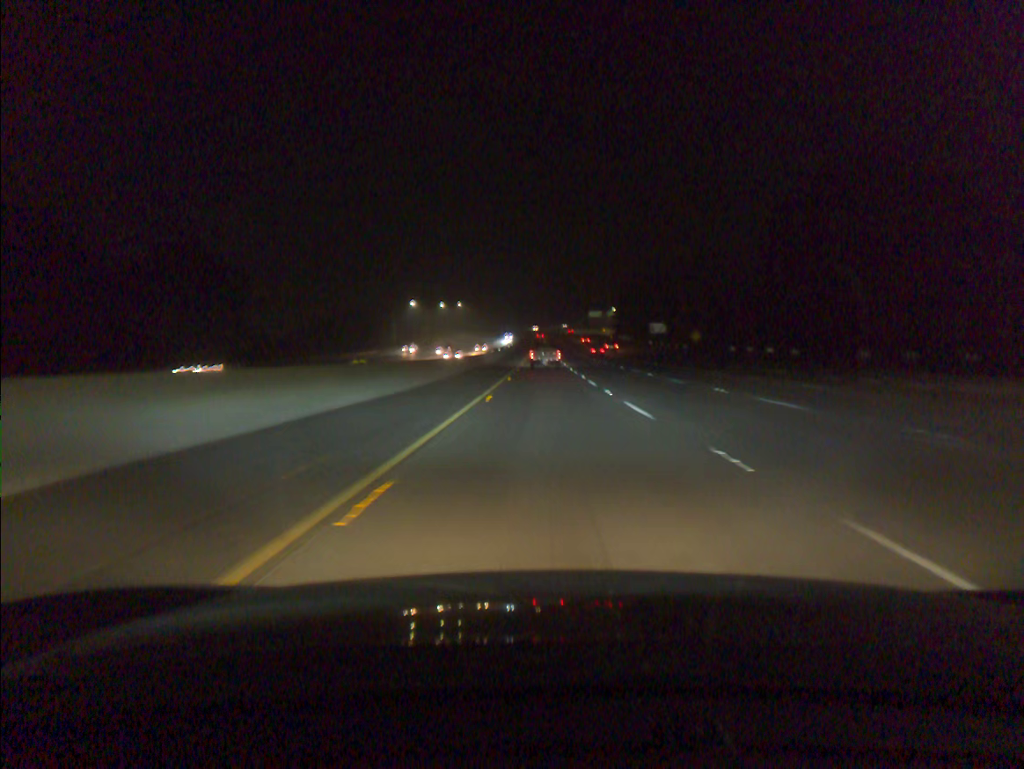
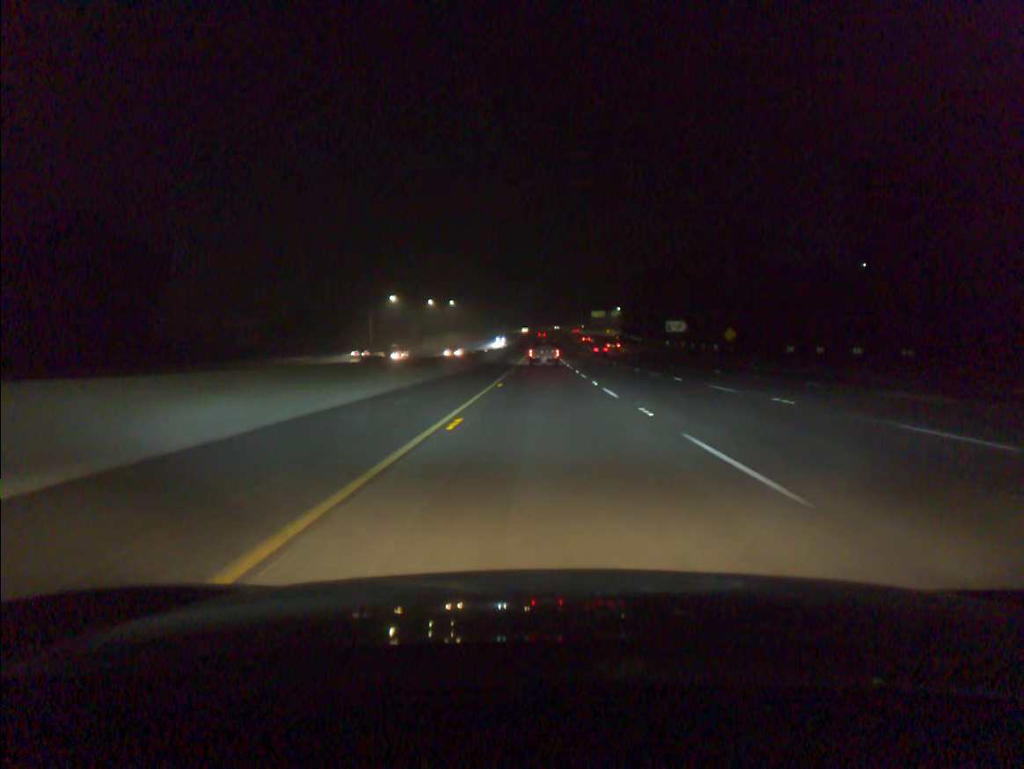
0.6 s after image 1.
(0.0, +22.6) m; 0°
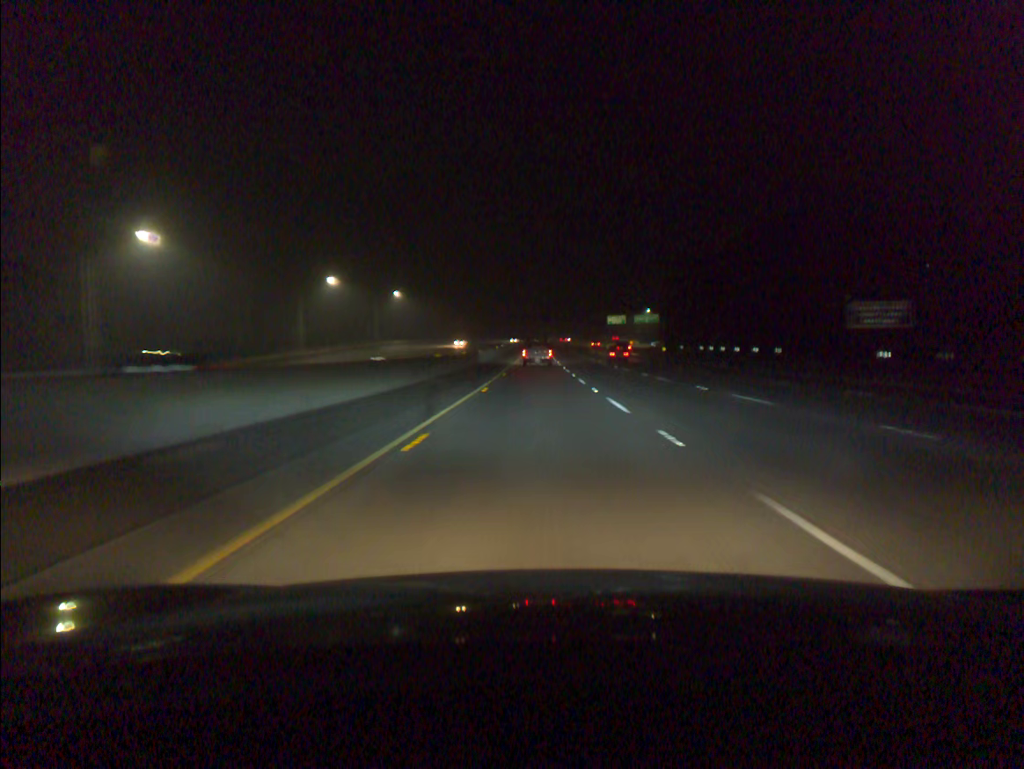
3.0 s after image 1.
(+0.1, +90.1) m; 0°
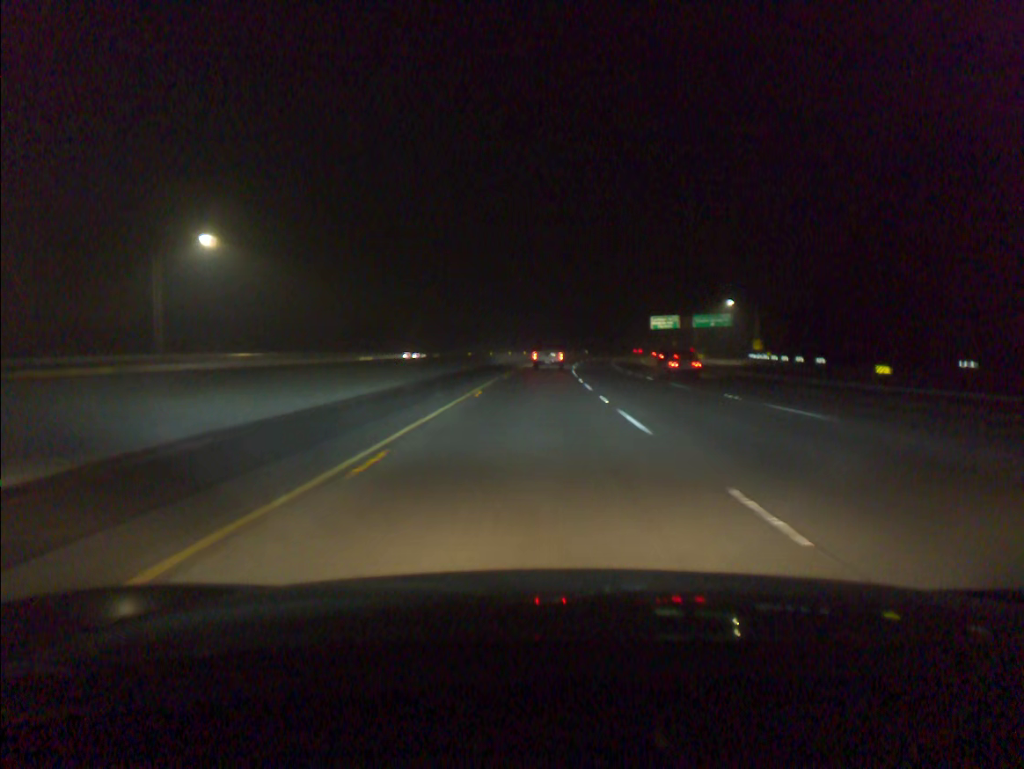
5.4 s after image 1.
(-0.1, +89.5) m; 0°
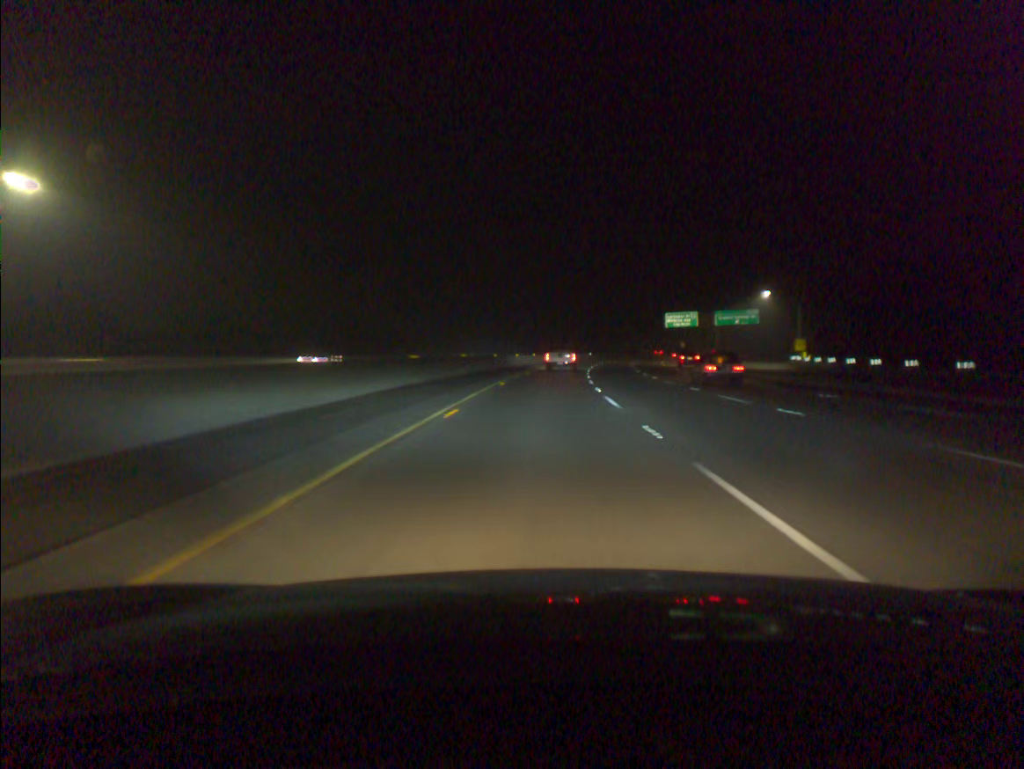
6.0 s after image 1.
(0.0, +22.3) m; 0°
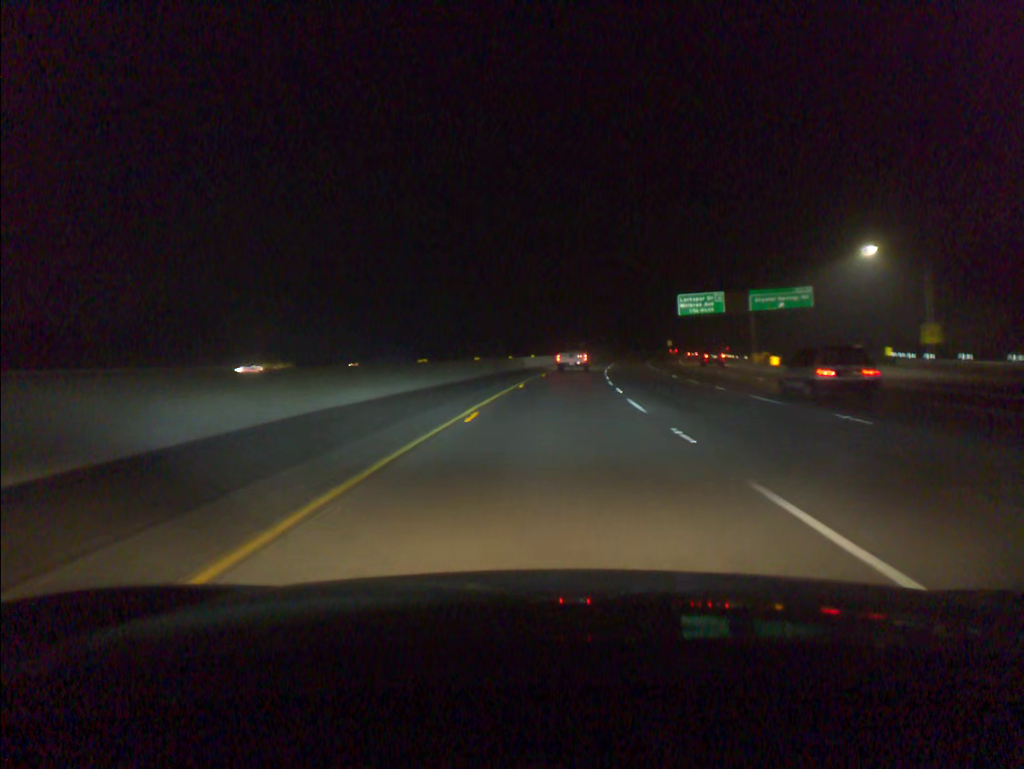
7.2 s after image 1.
(+0.8, +44.1) m; +2°
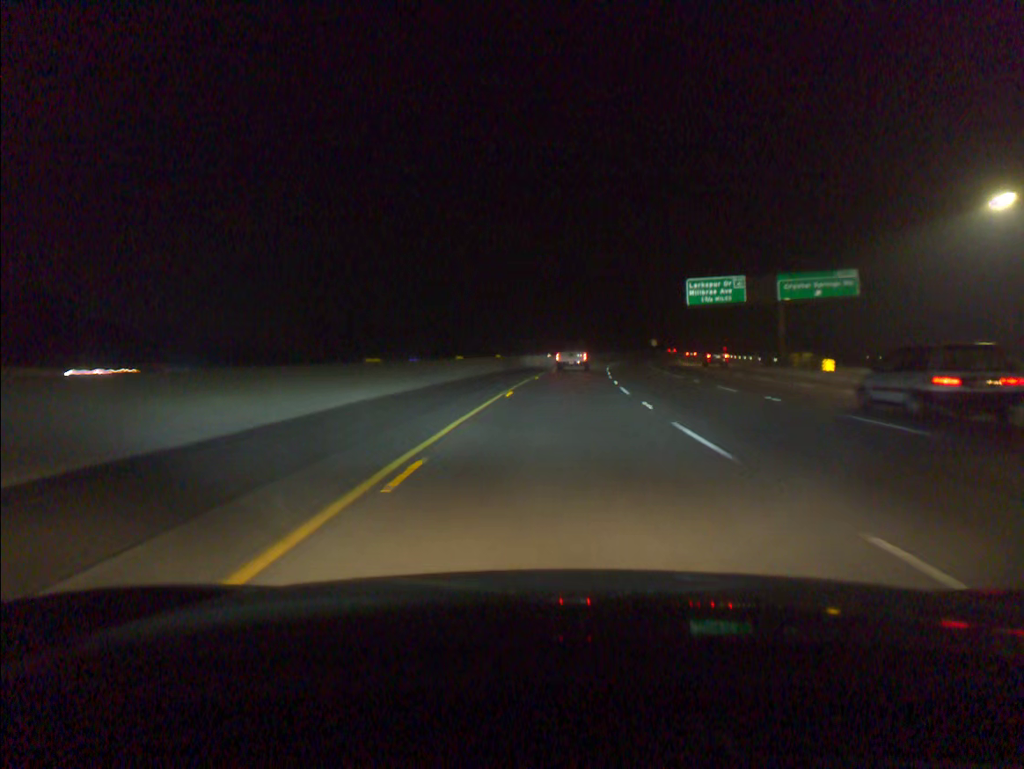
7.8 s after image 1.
(+0.3, +21.8) m; +2°
